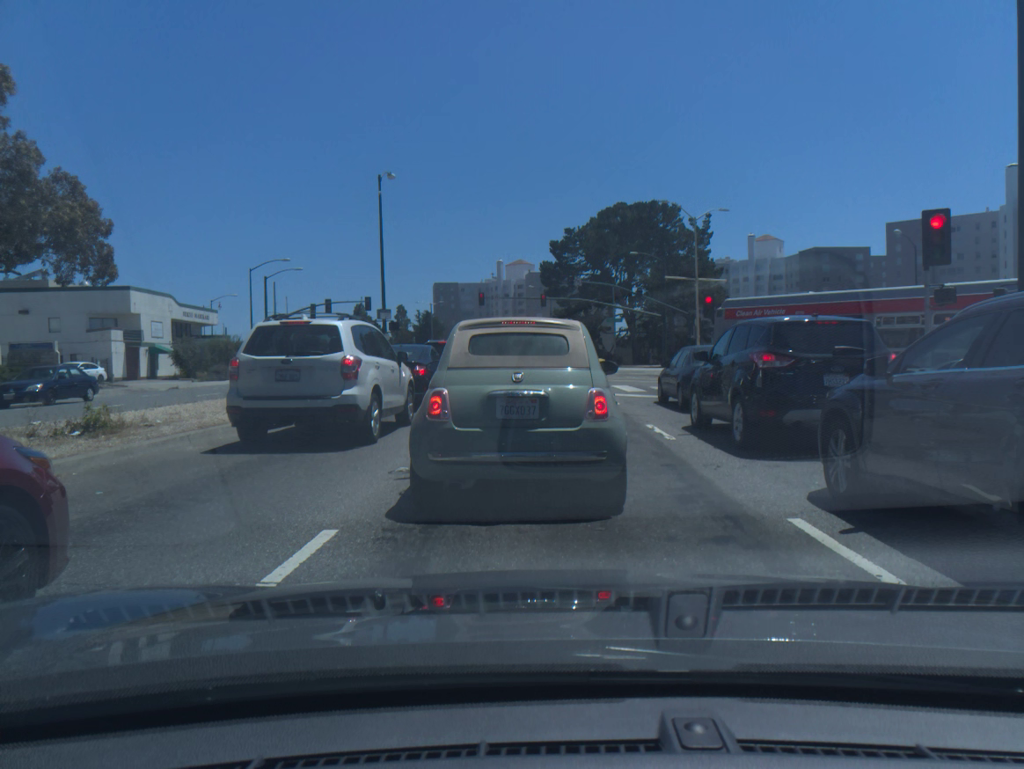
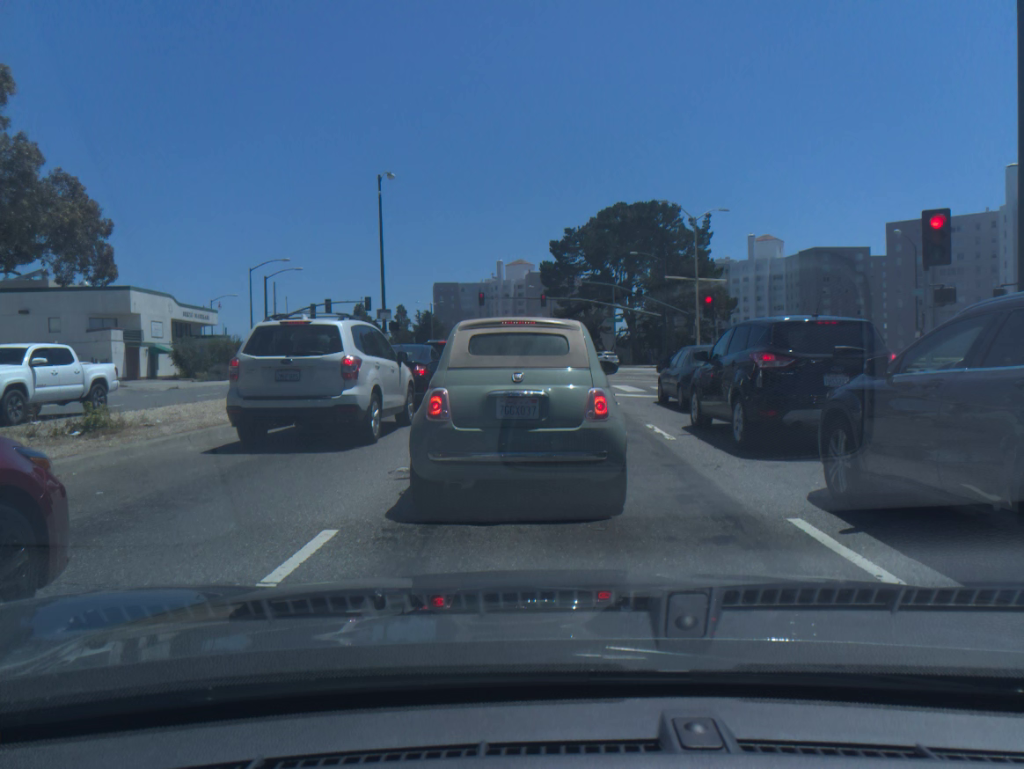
(0.0, 0.0) m; 0°
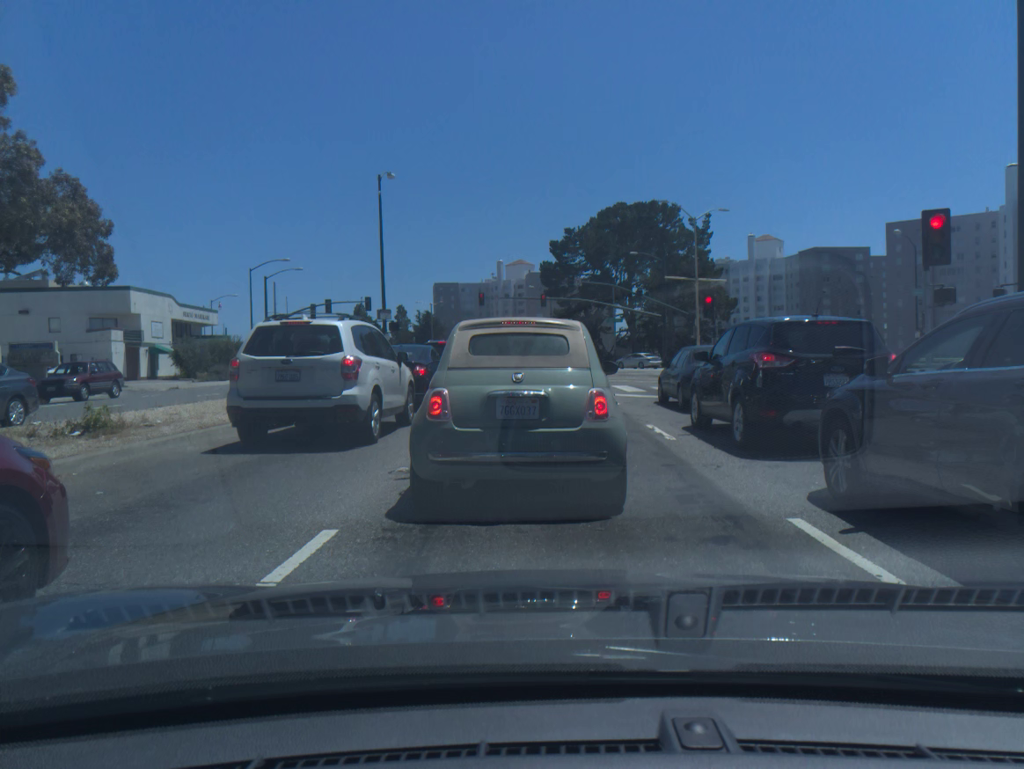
(0.0, 0.0) m; 0°
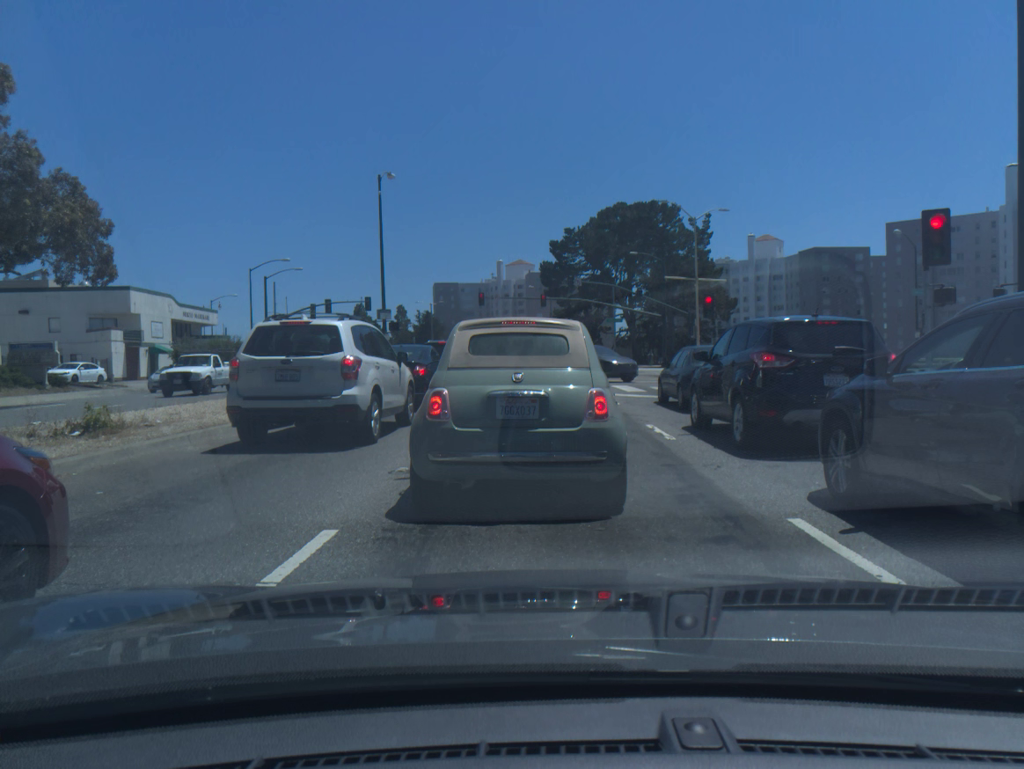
(0.0, 0.0) m; 0°
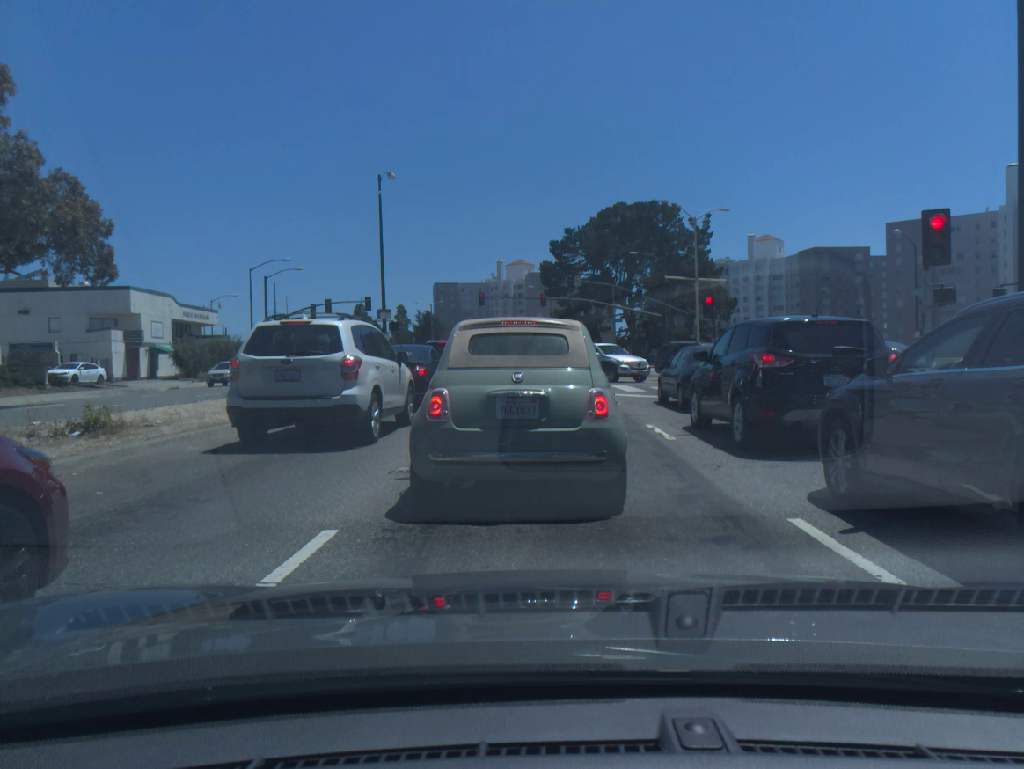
(0.0, 0.0) m; 0°
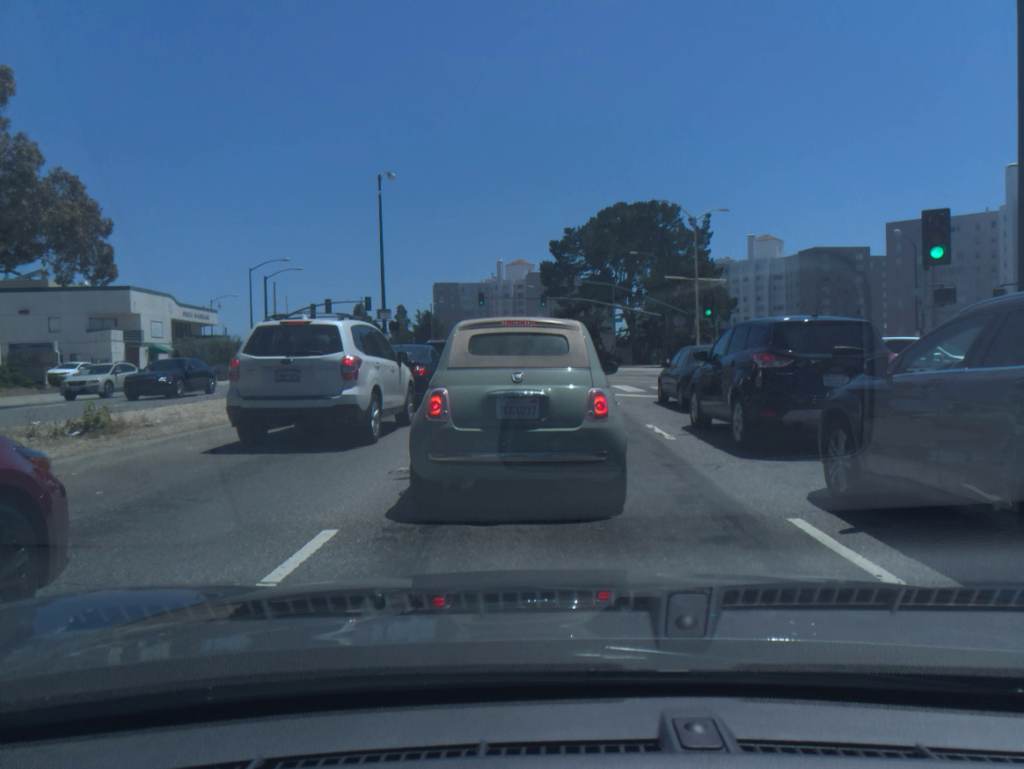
(0.0, 0.0) m; 0°
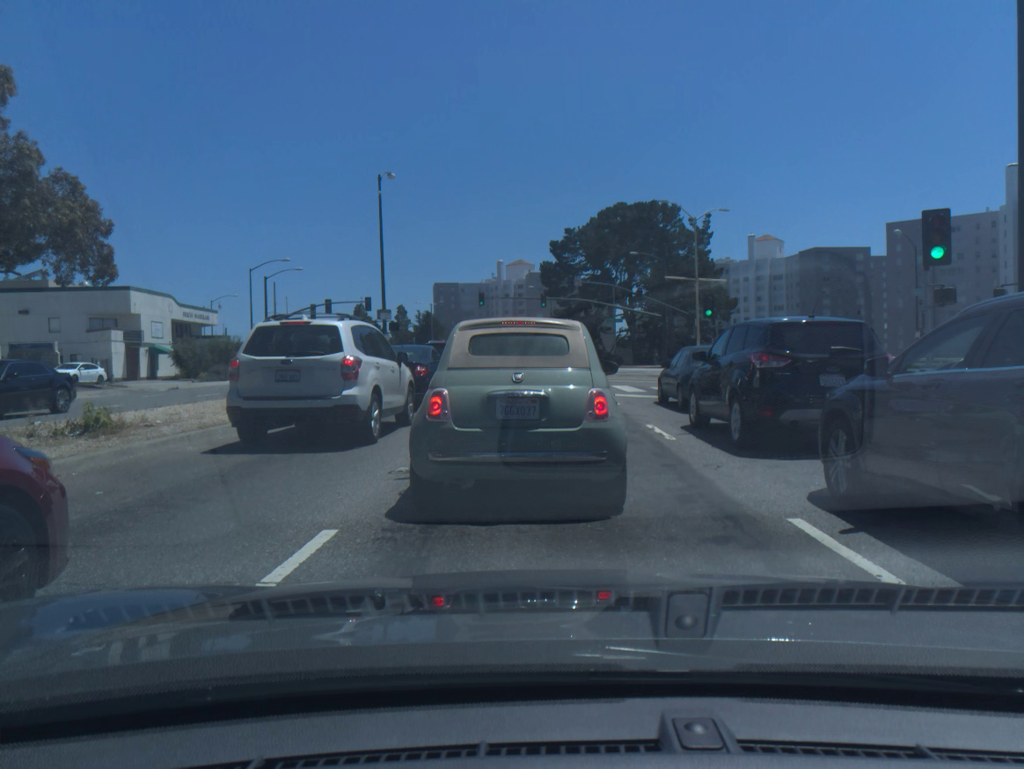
(0.0, 0.0) m; 0°
